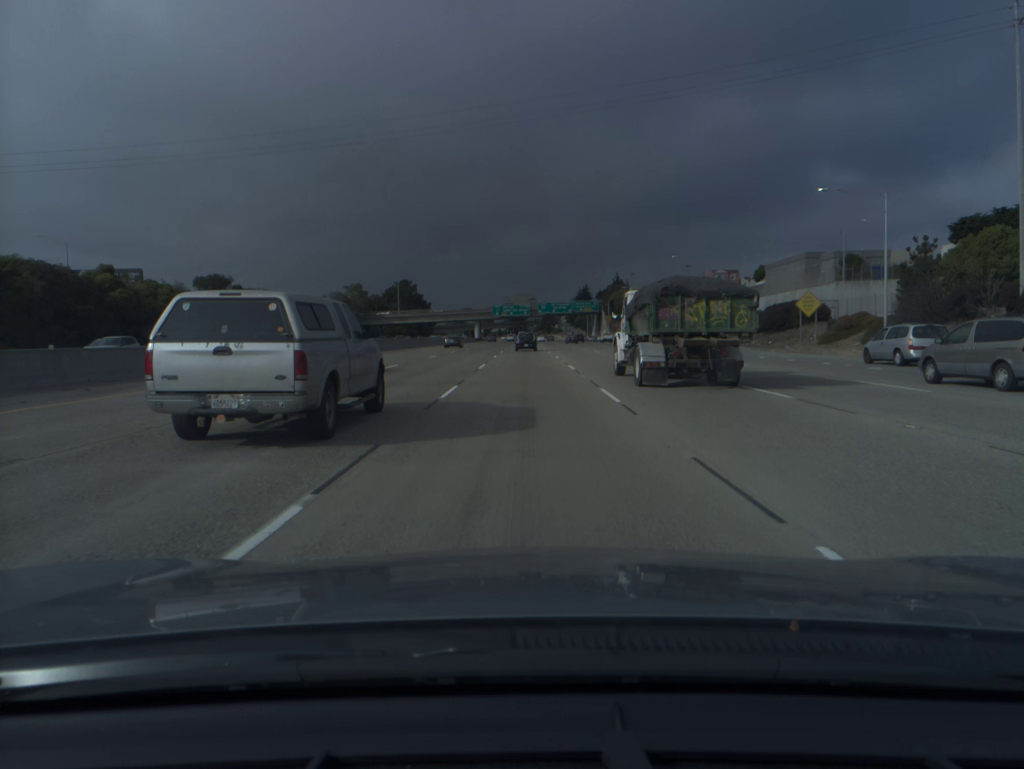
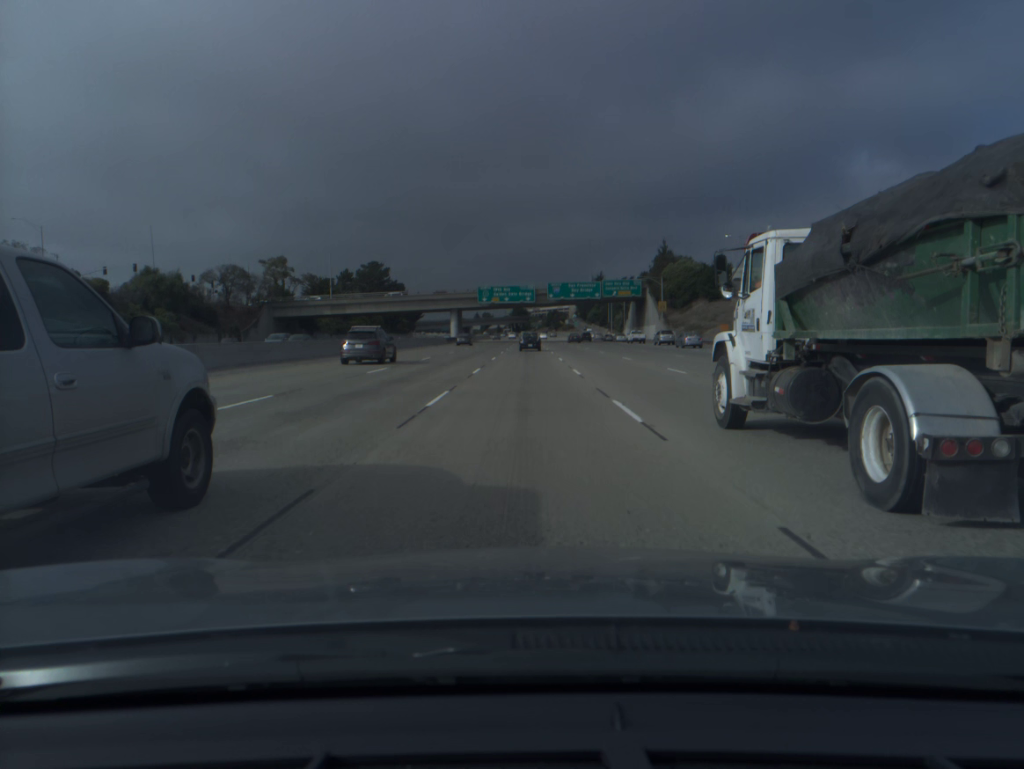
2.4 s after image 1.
(-0.2, +74.2) m; 0°
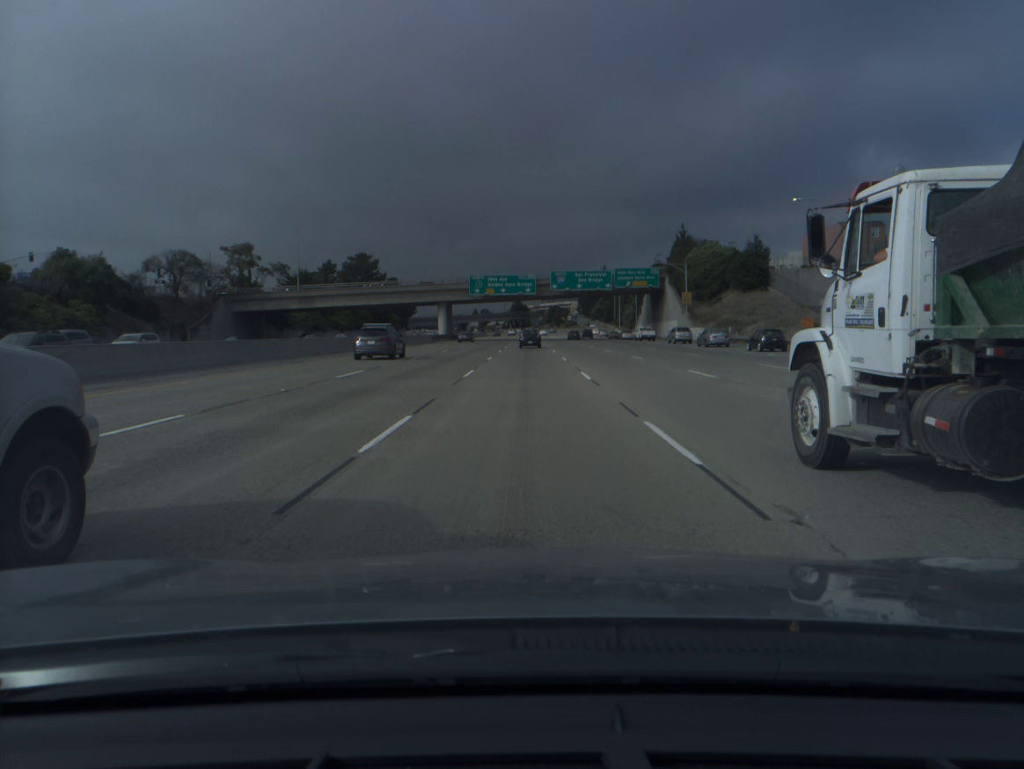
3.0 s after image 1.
(0.0, +18.5) m; 0°
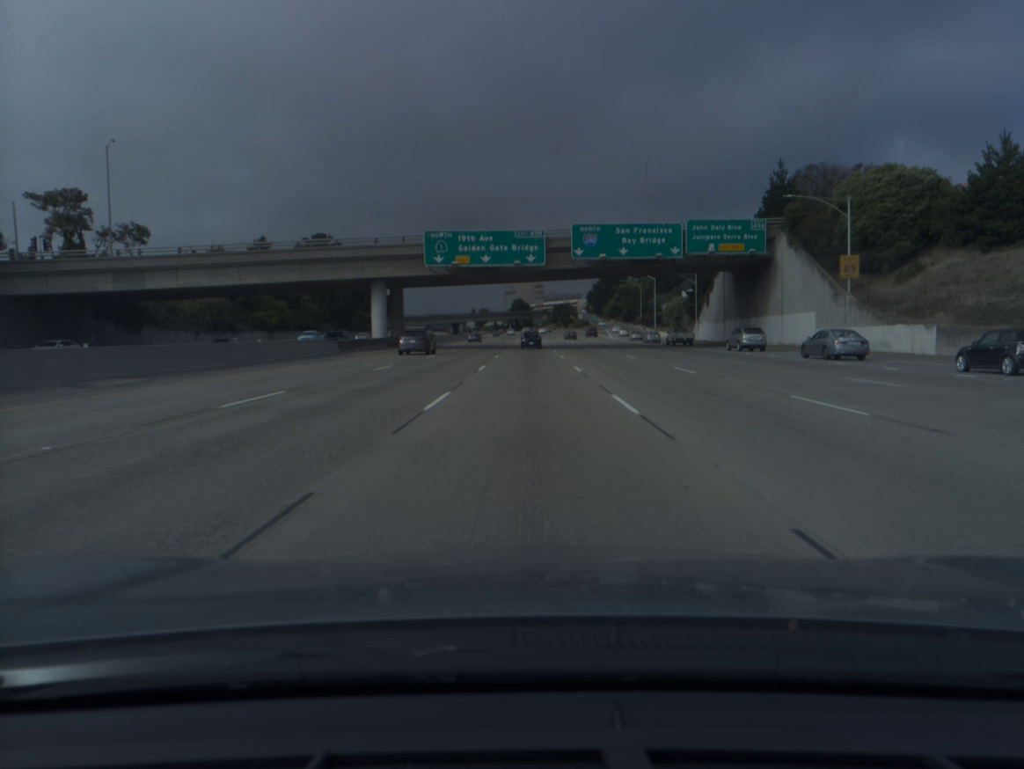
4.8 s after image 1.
(0.0, +52.3) m; 0°
